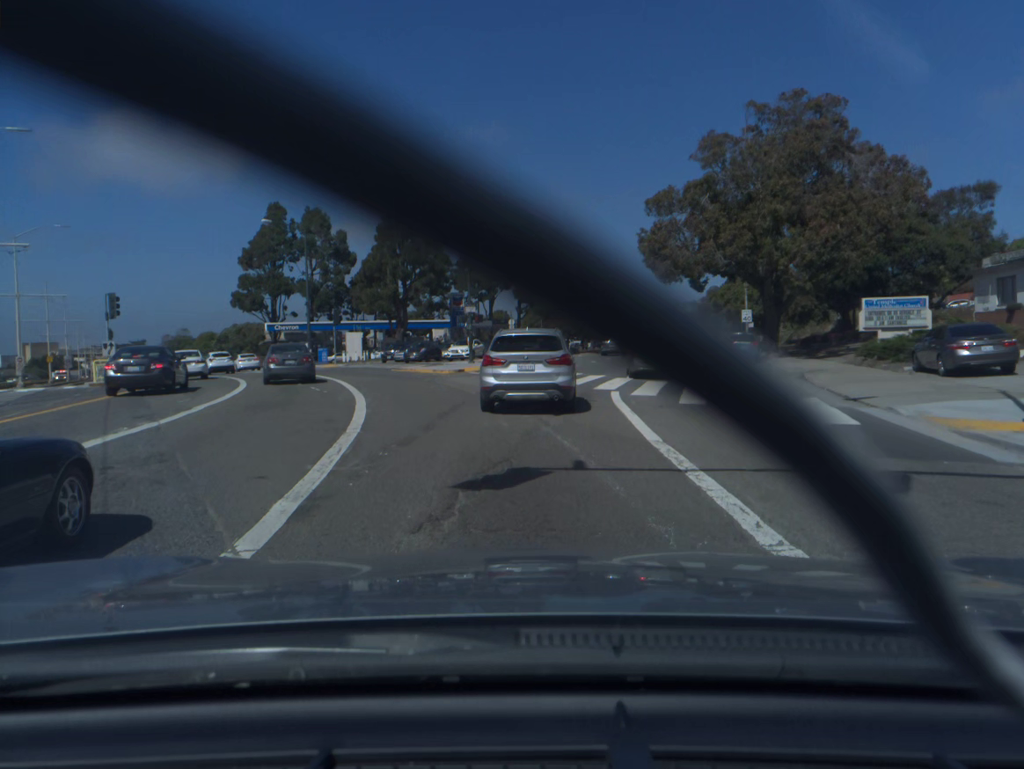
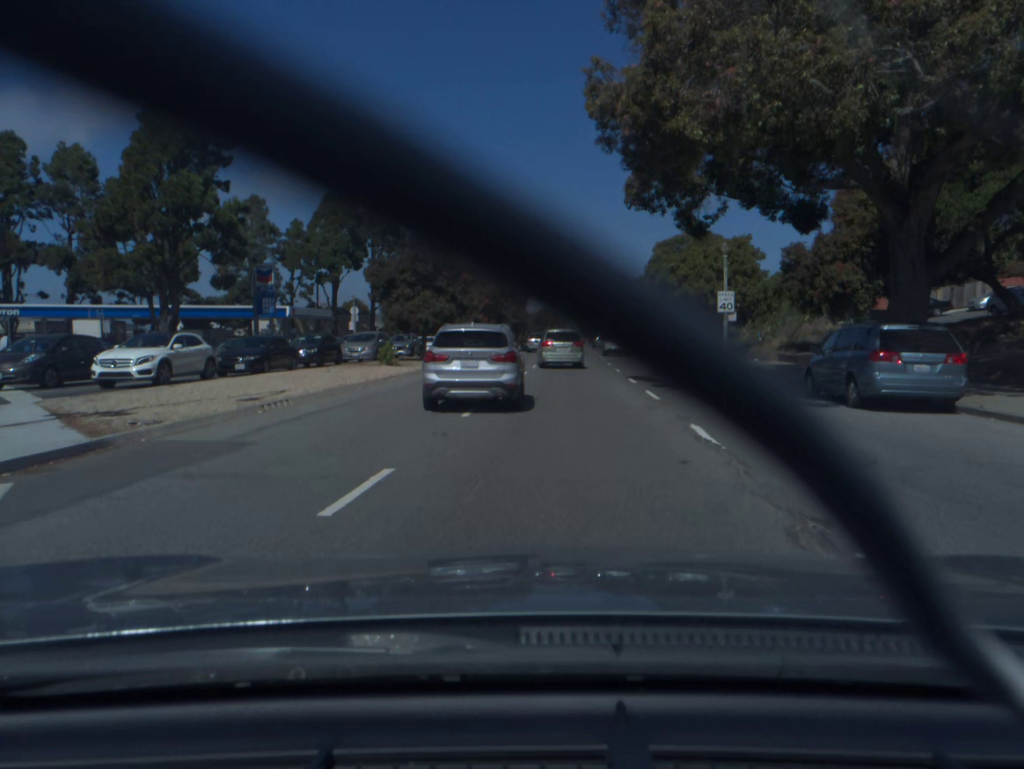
(+1.7, +32.6) m; +8°
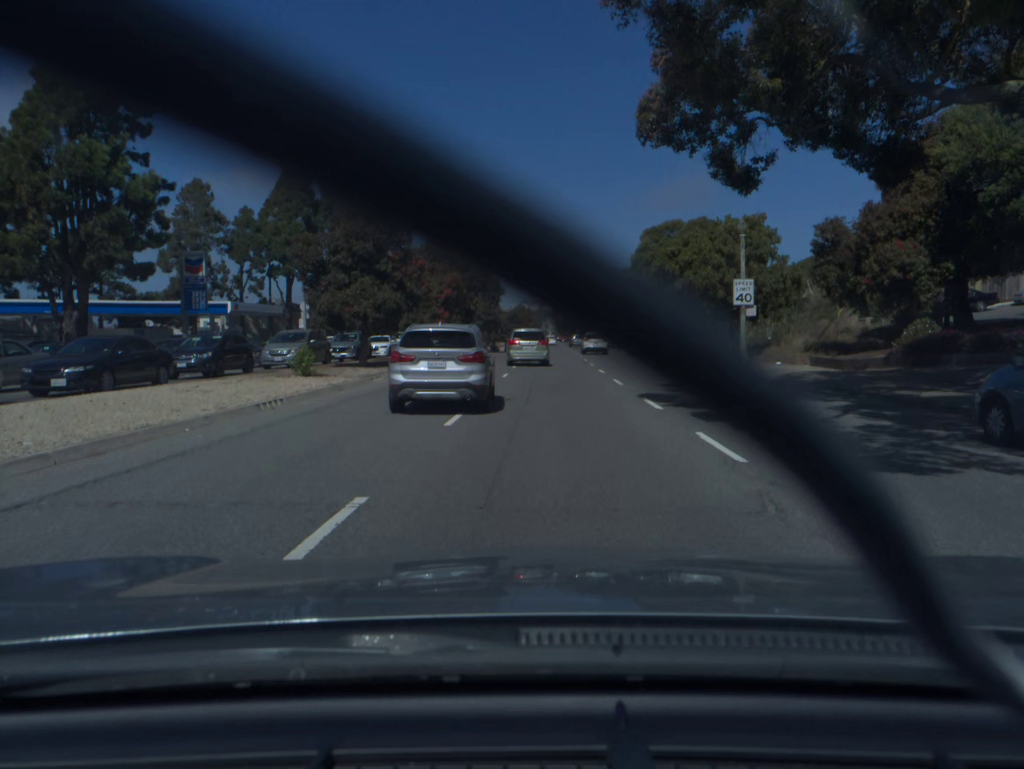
(+0.1, +8.7) m; +2°
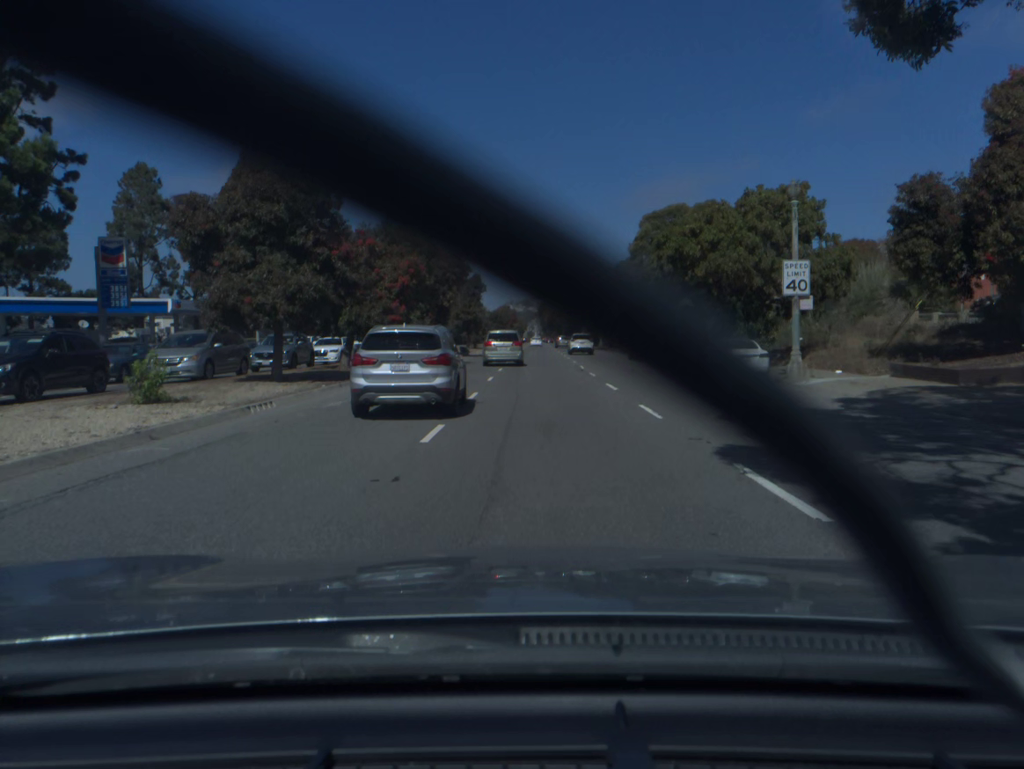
(+0.1, +9.1) m; +1°
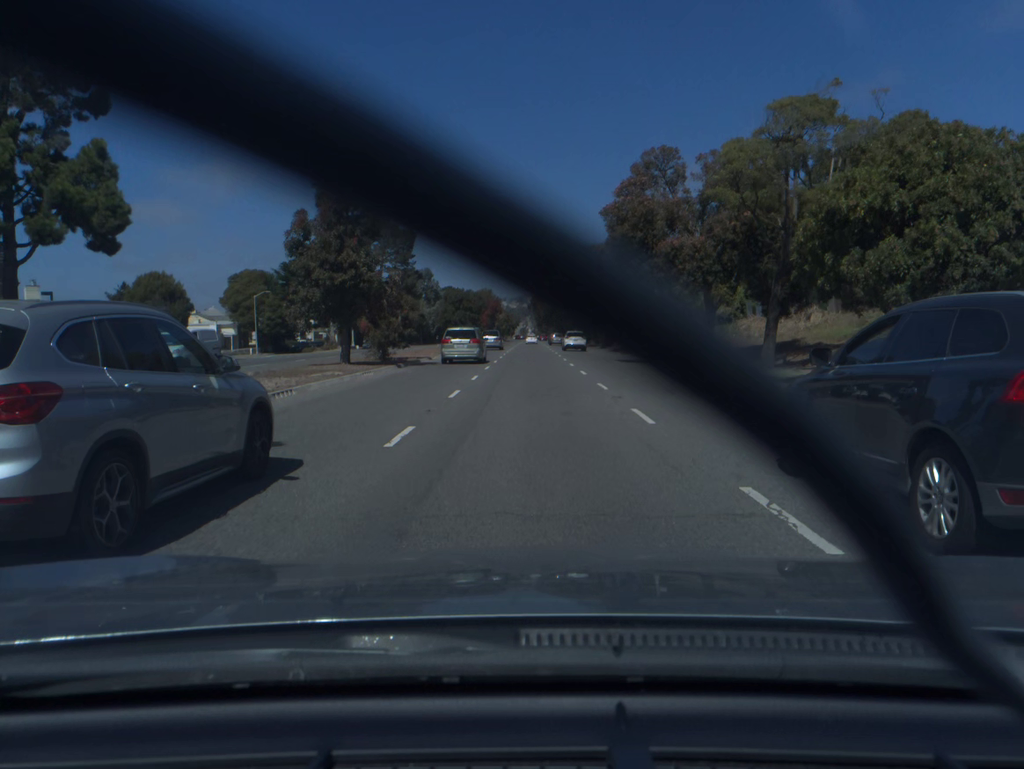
(+0.5, +52.0) m; +1°
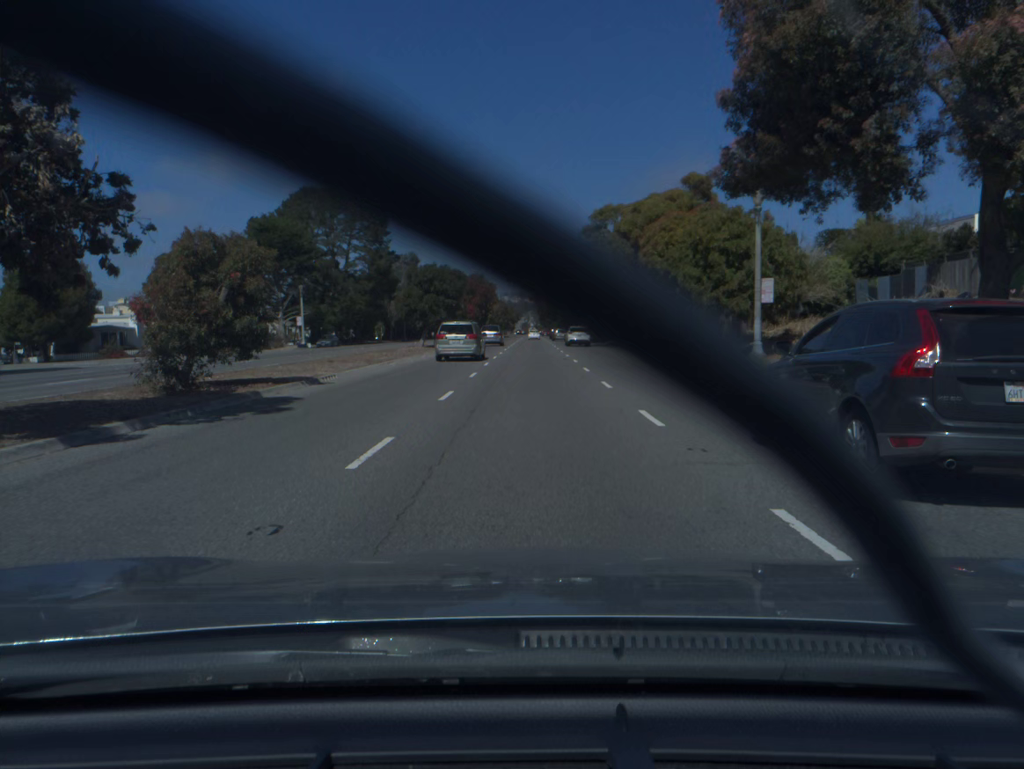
(0.0, +23.2) m; 0°
